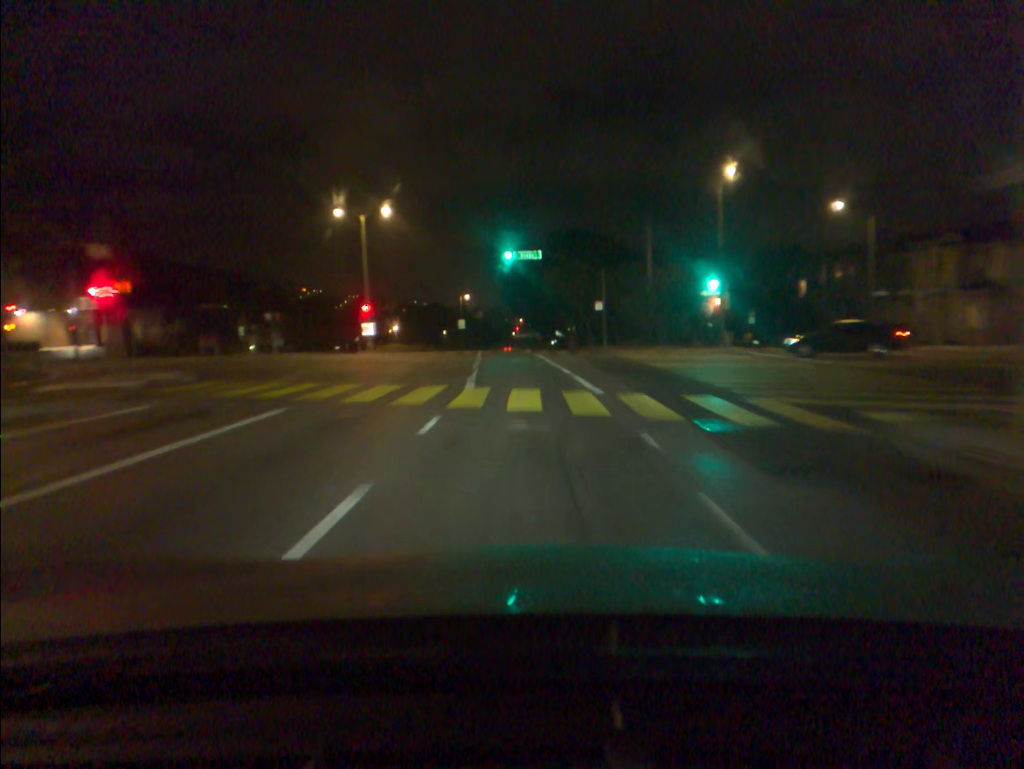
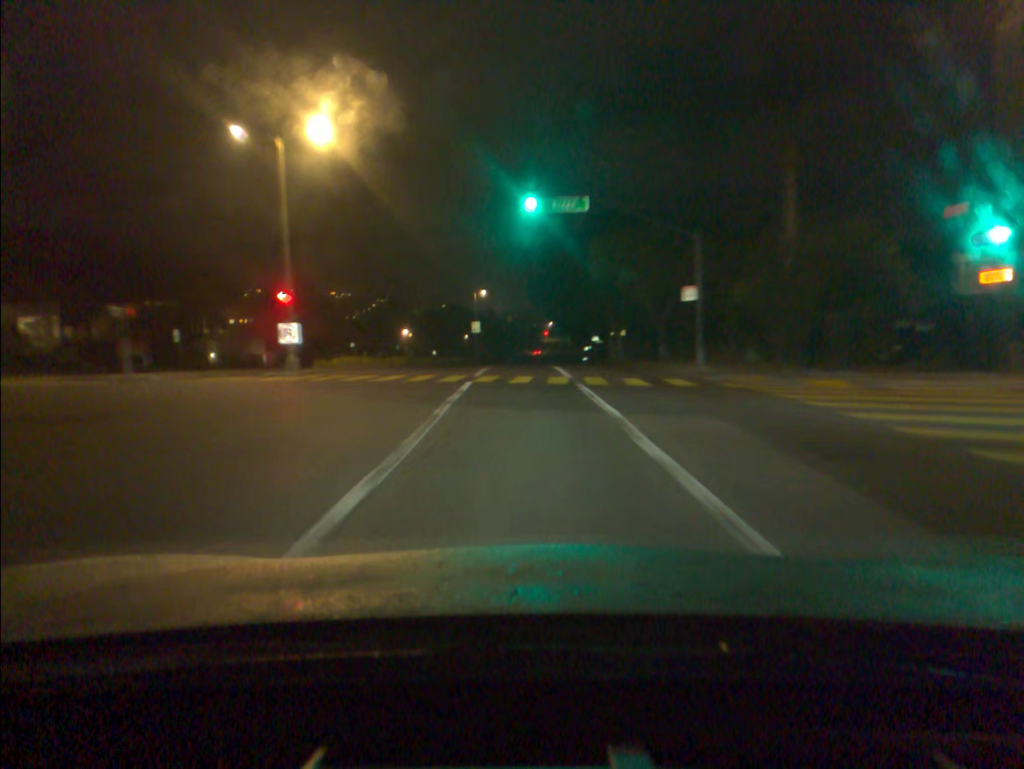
(-0.3, +22.7) m; -2°
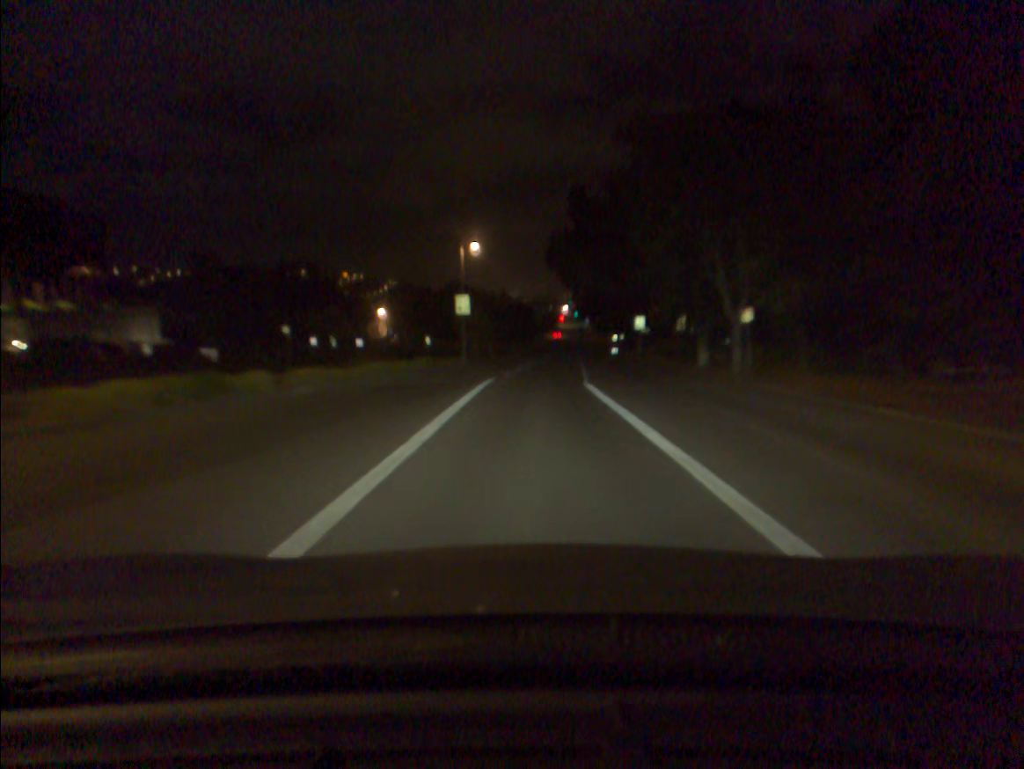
(-0.4, +34.1) m; -1°
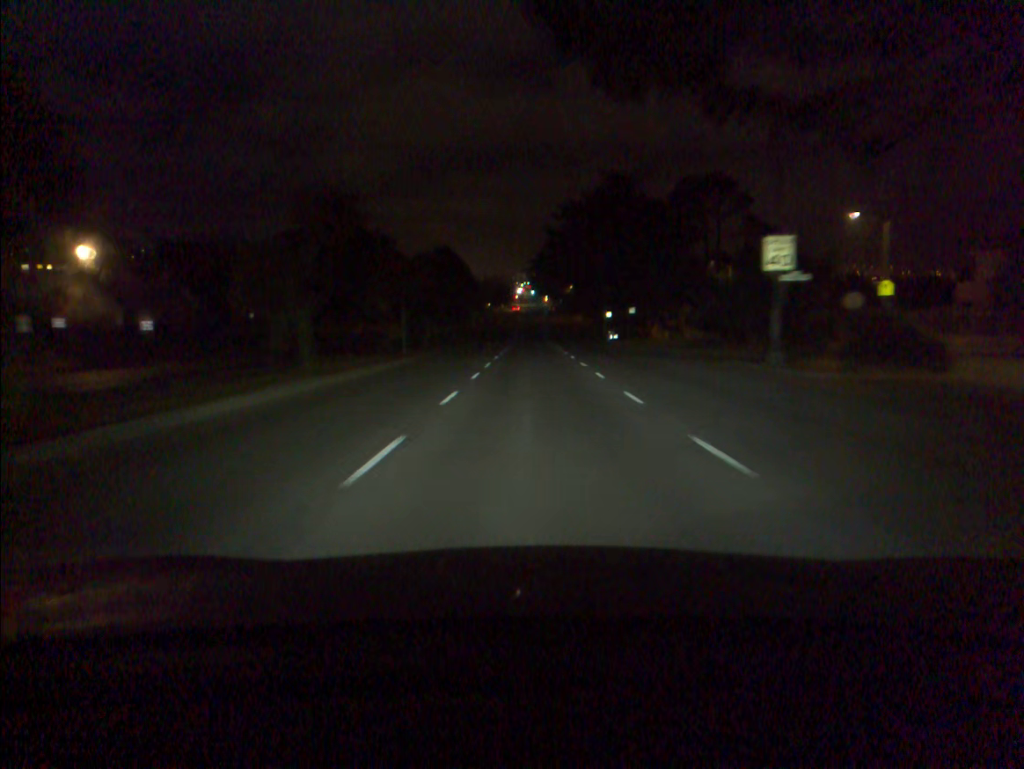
(+1.9, +57.9) m; +3°
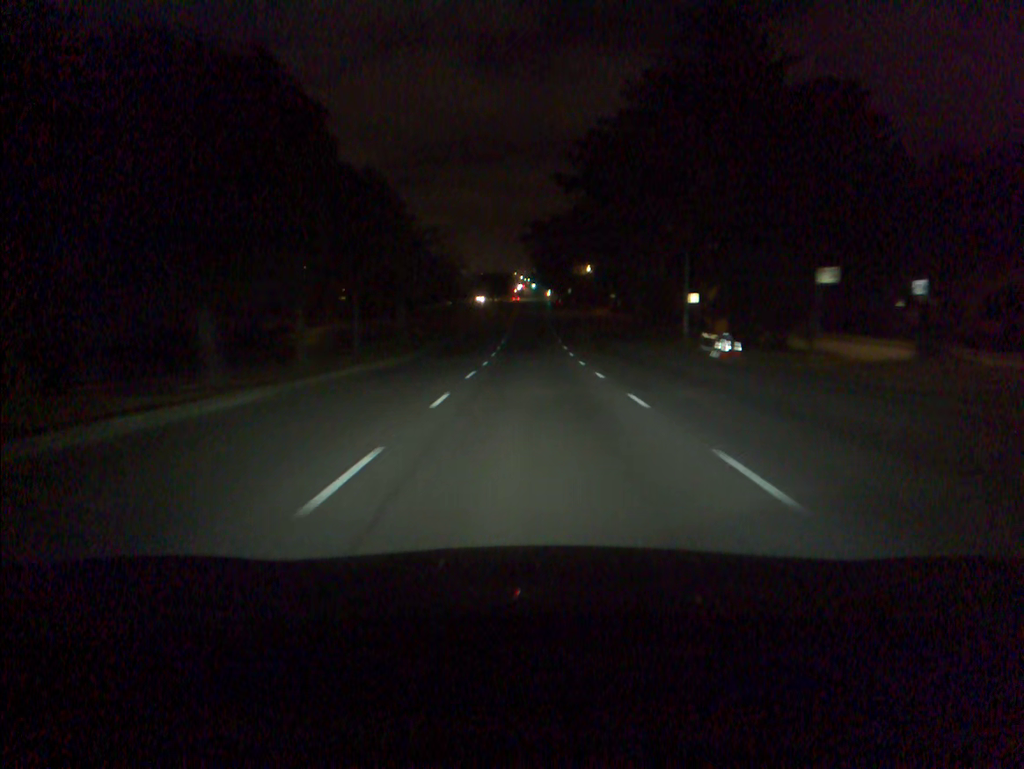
(+0.1, +45.3) m; 0°
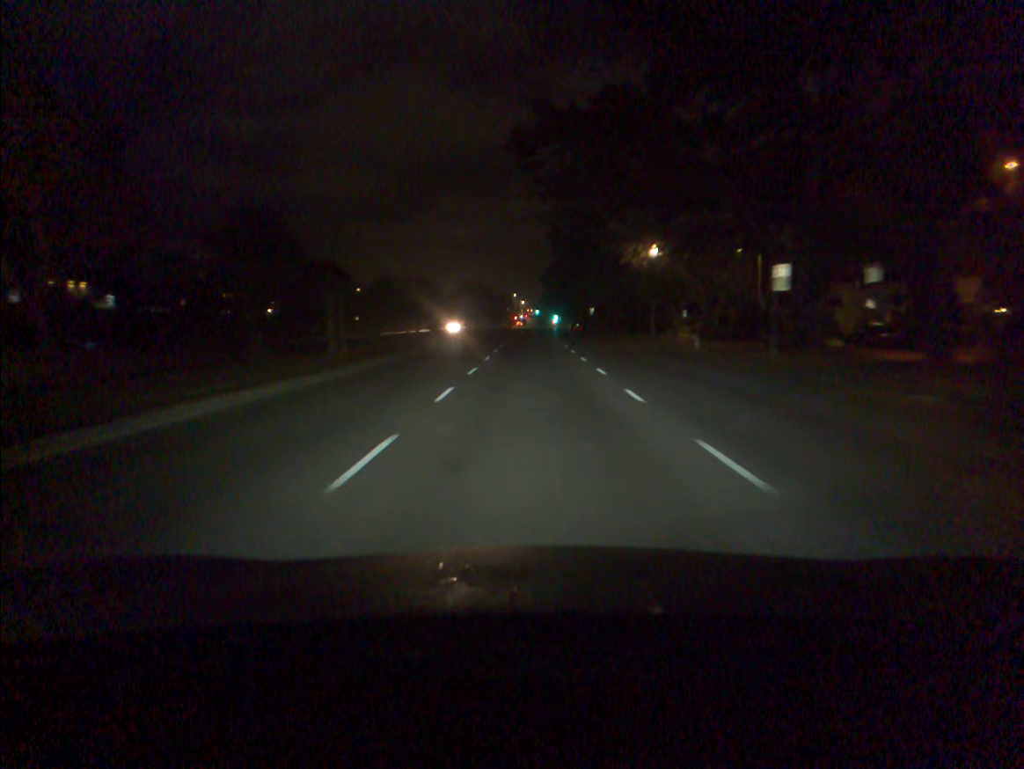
(-0.1, +56.5) m; 0°
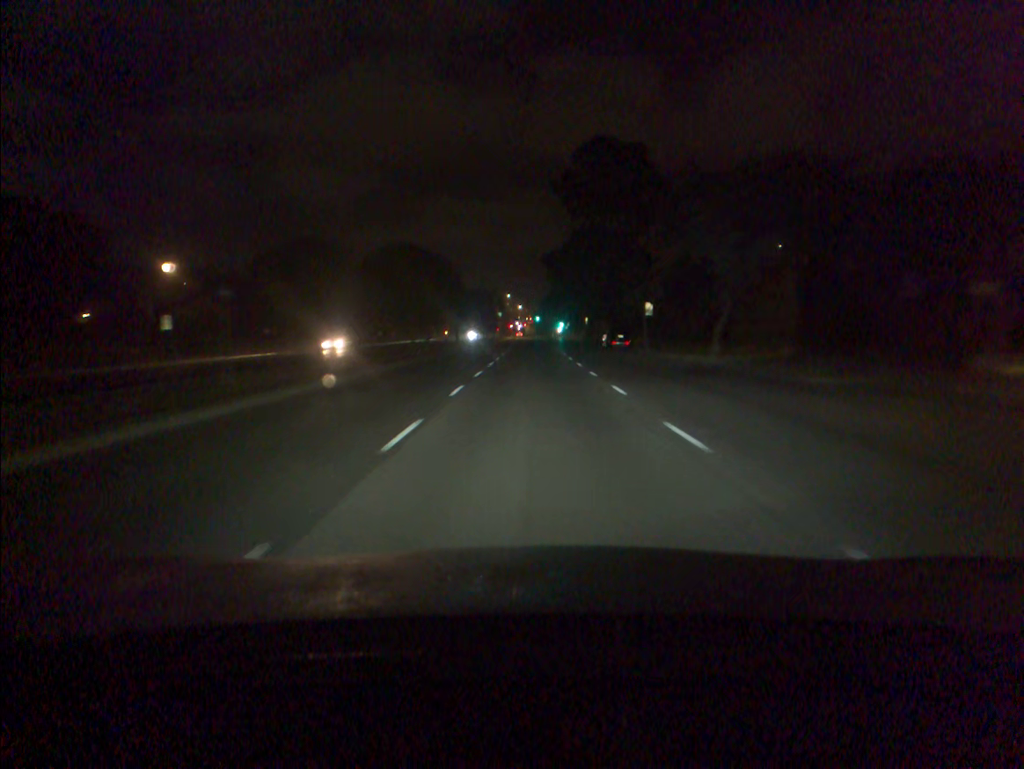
(+0.1, +56.1) m; 0°
